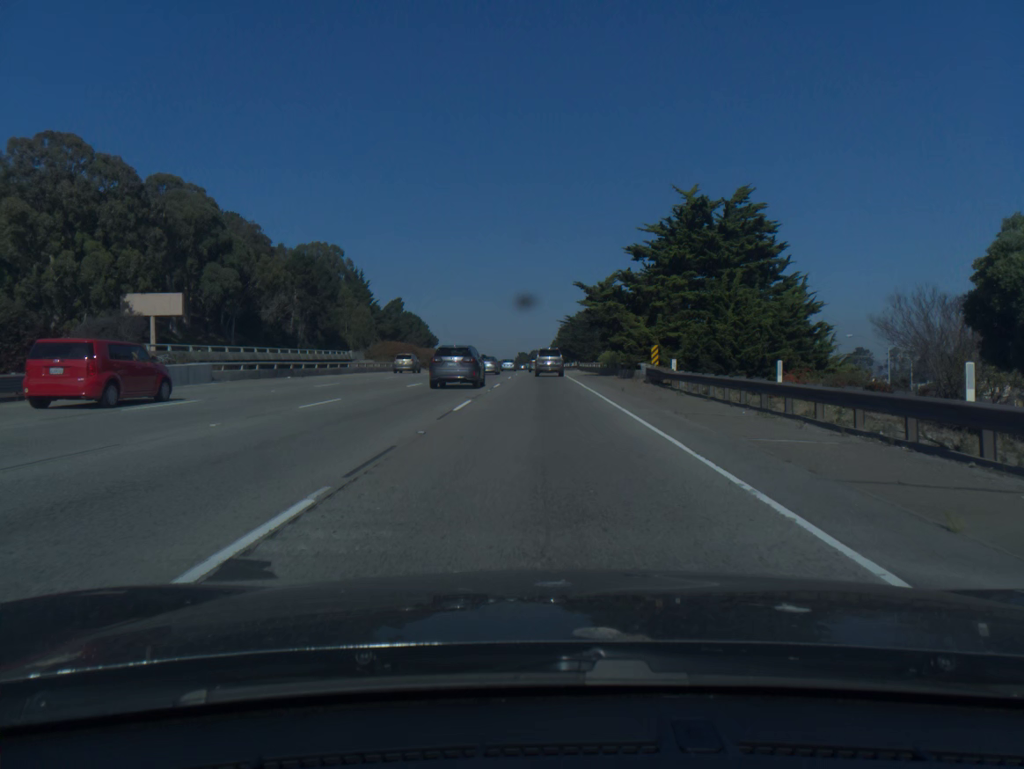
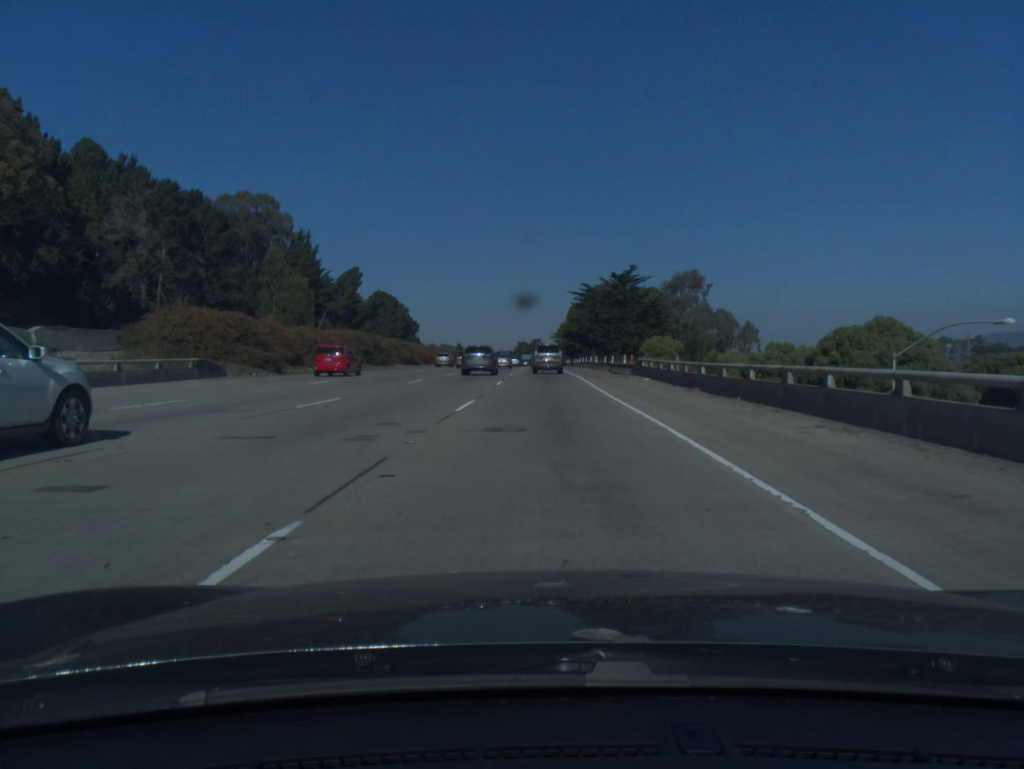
(-0.3, +59.9) m; 0°
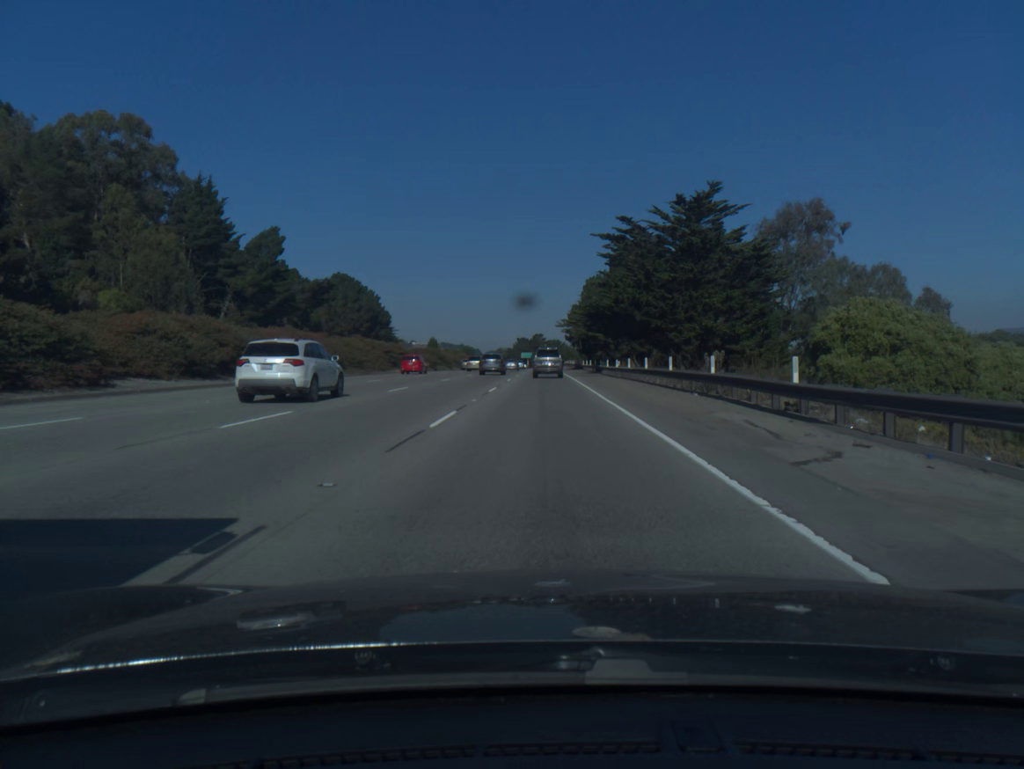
(+0.1, +58.2) m; 0°
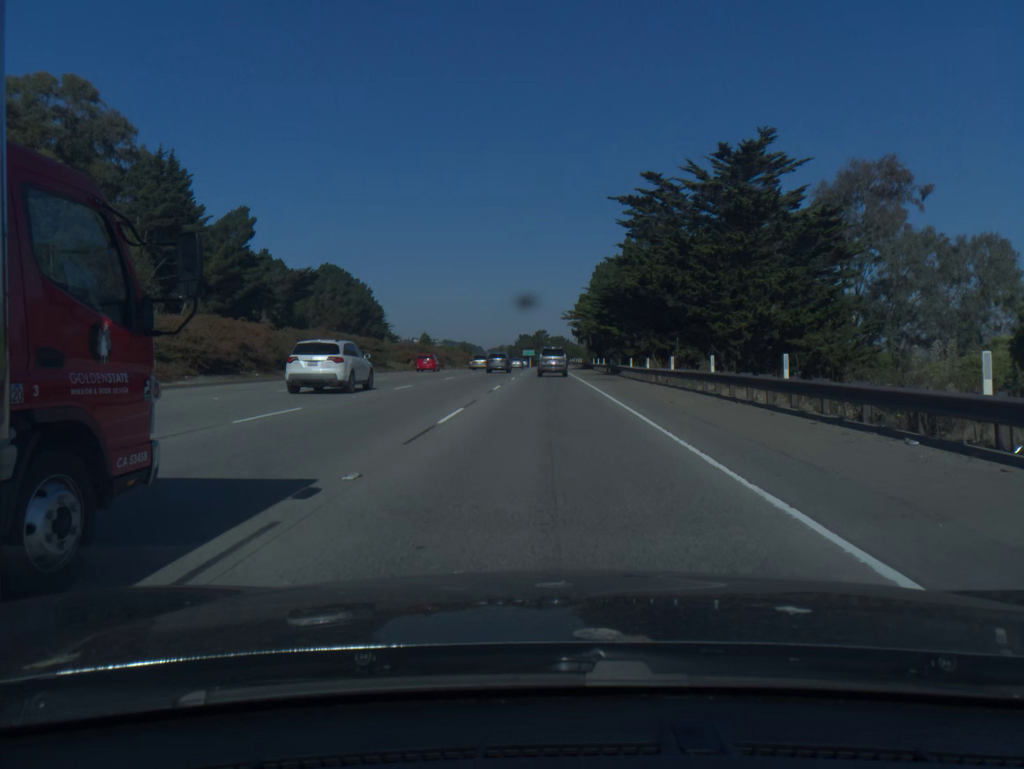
(0.0, +14.3) m; 0°
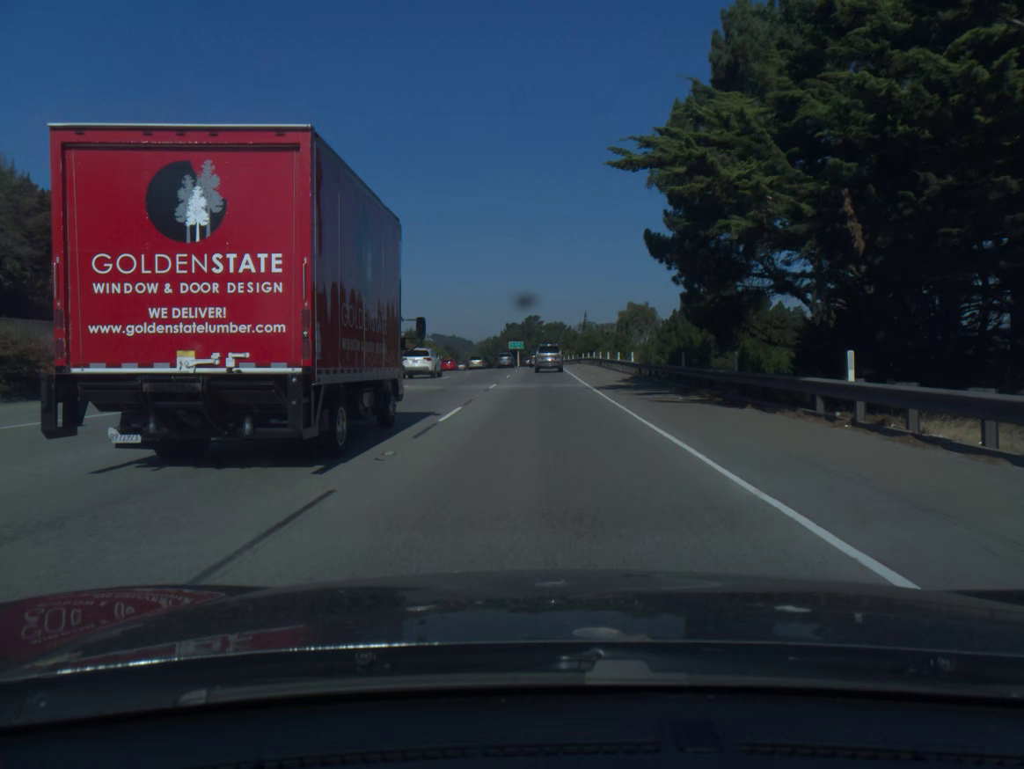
(+0.3, +72.2) m; 0°
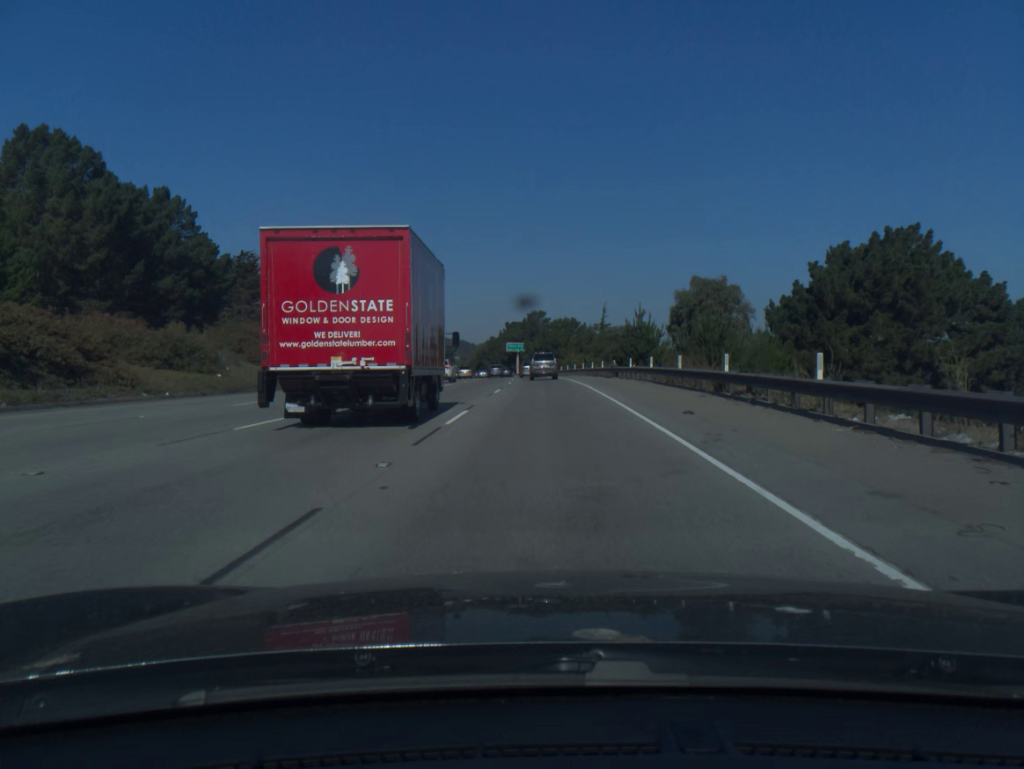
(-0.1, +44.0) m; 0°
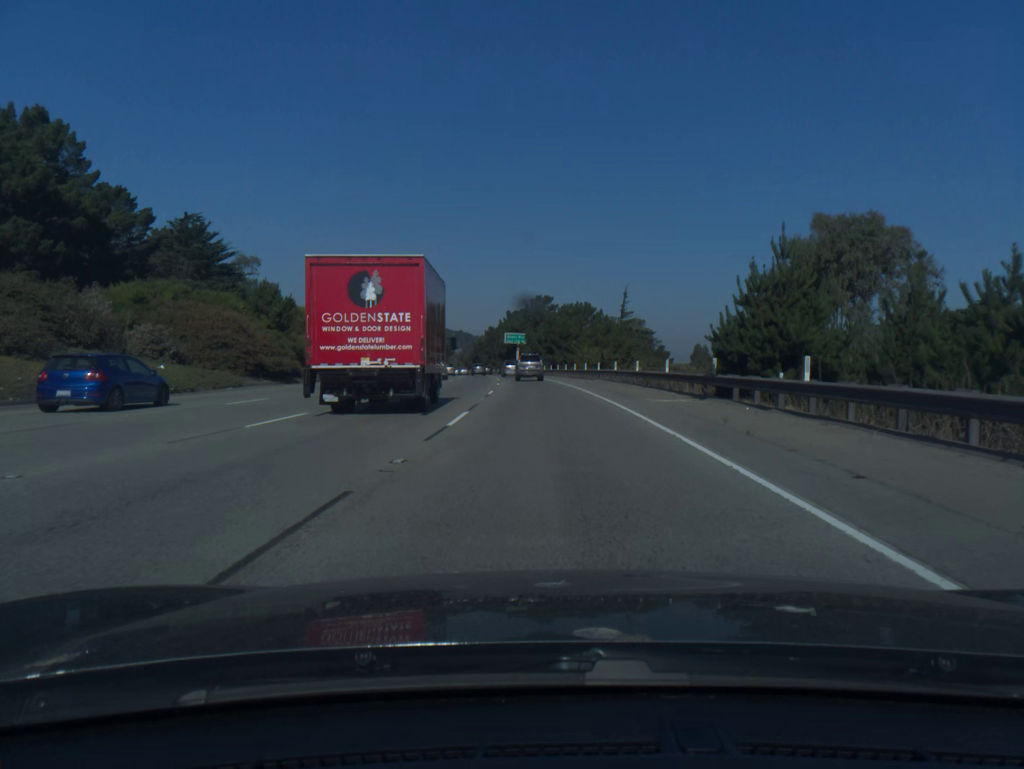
(-0.1, +29.5) m; 0°
